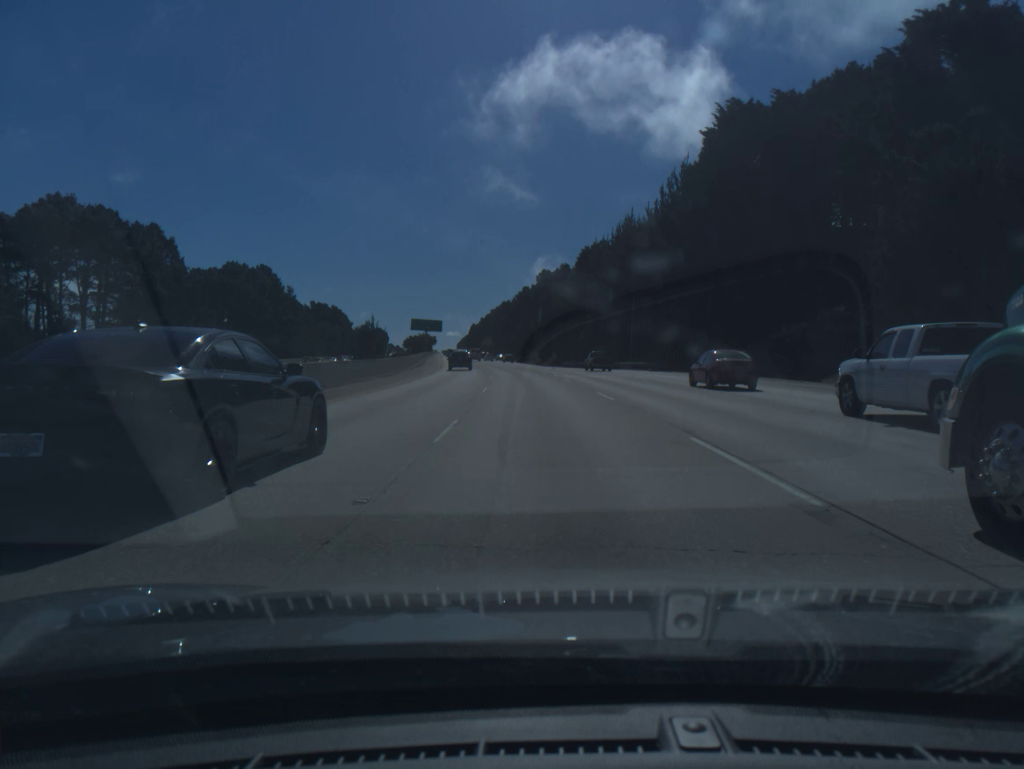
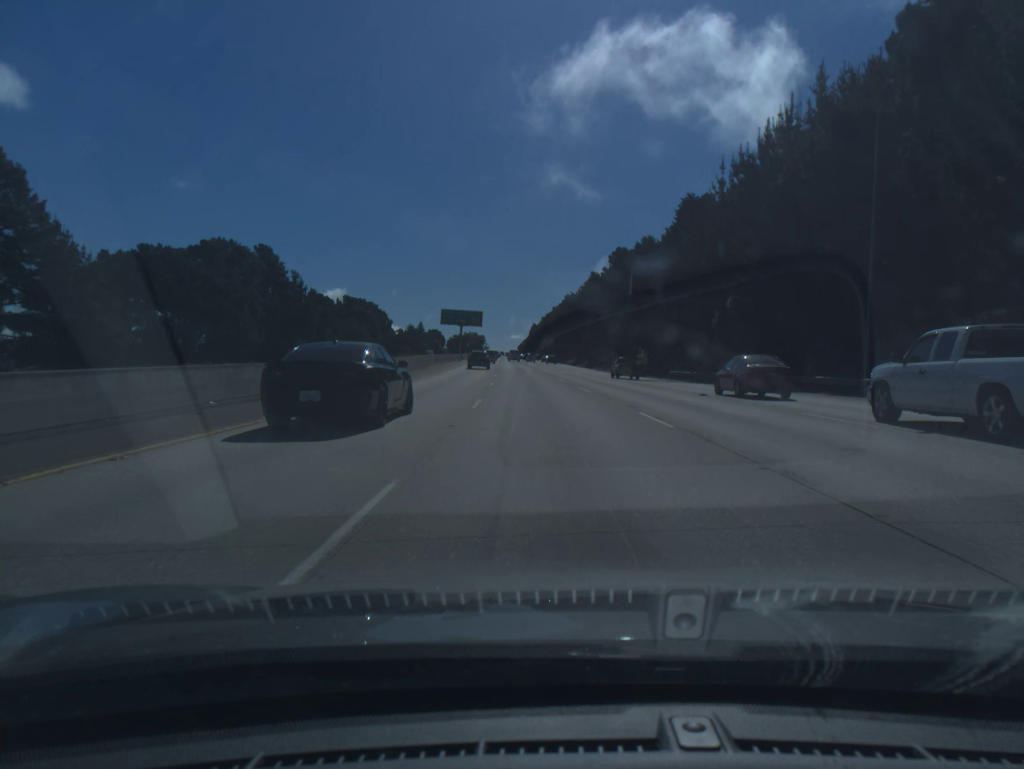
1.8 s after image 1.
(-2.1, +51.0) m; -5°
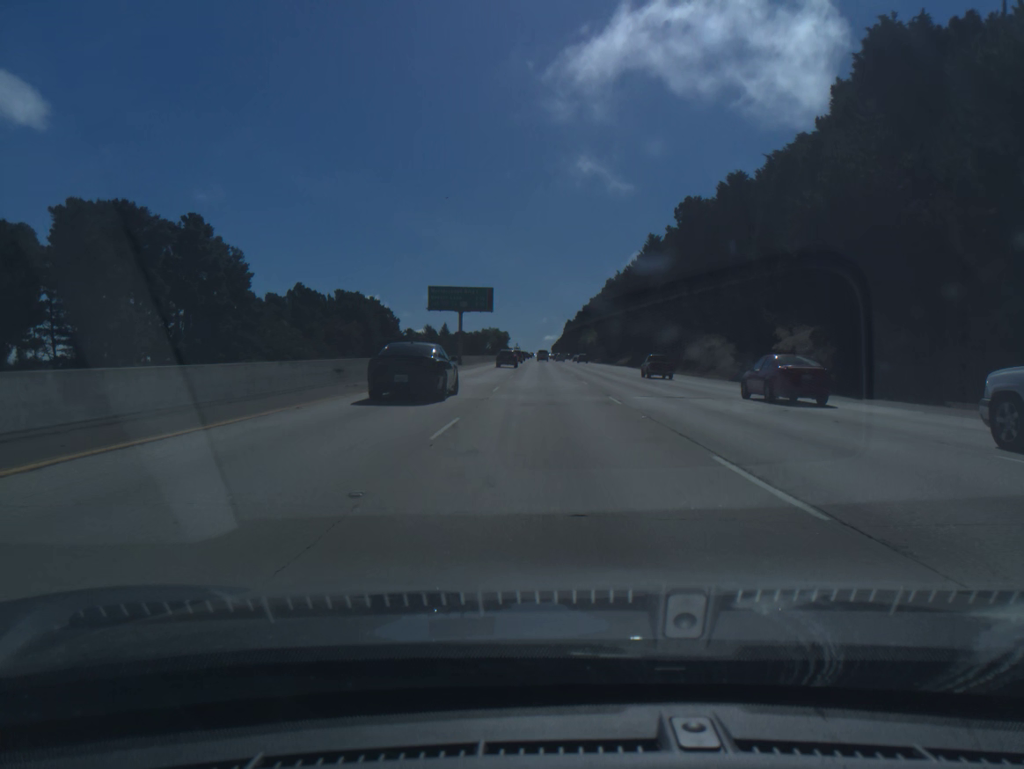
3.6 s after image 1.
(-1.4, +50.9) m; -3°
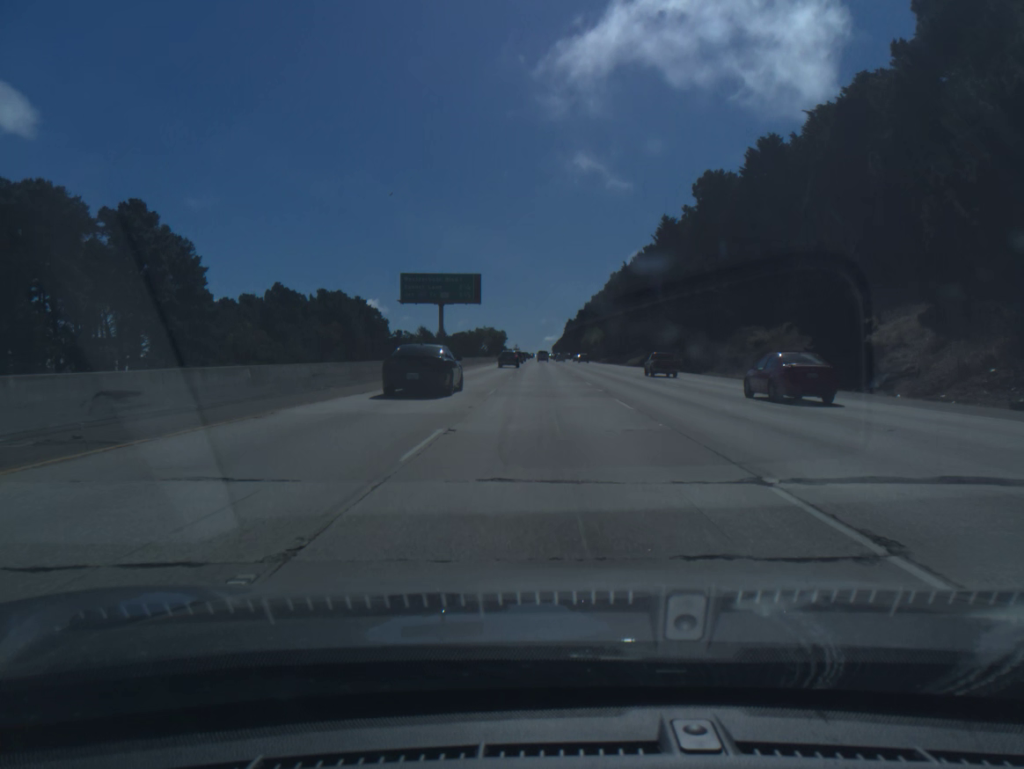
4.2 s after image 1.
(0.0, +17.0) m; 0°
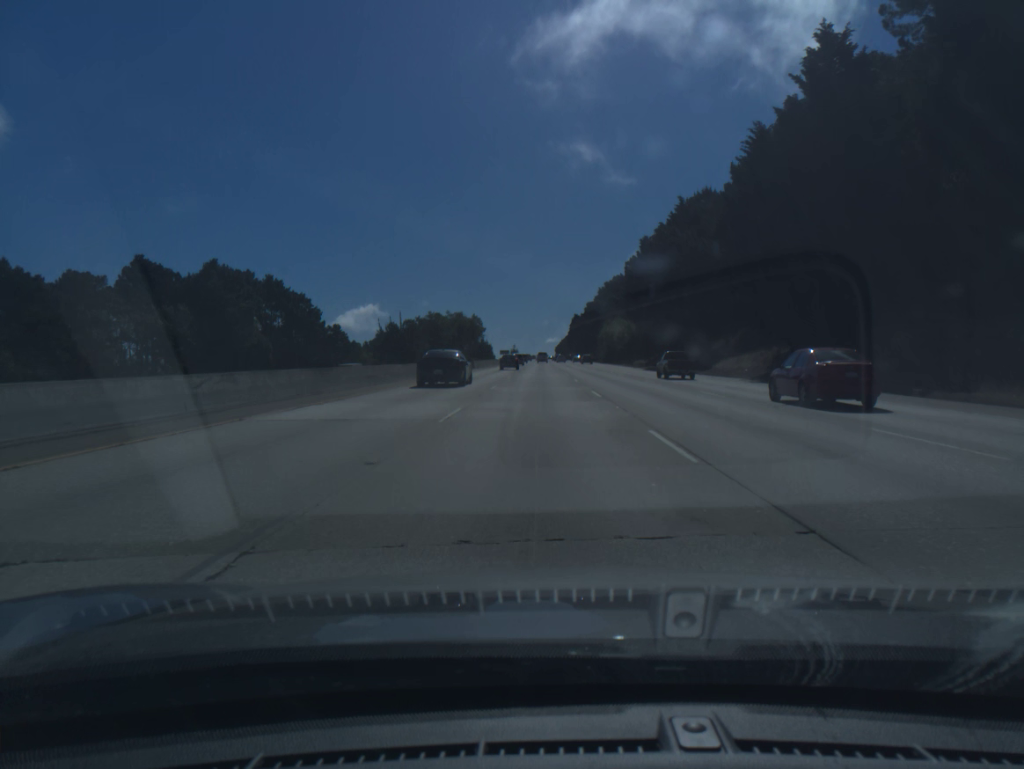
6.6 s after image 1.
(+0.1, +67.8) m; 0°
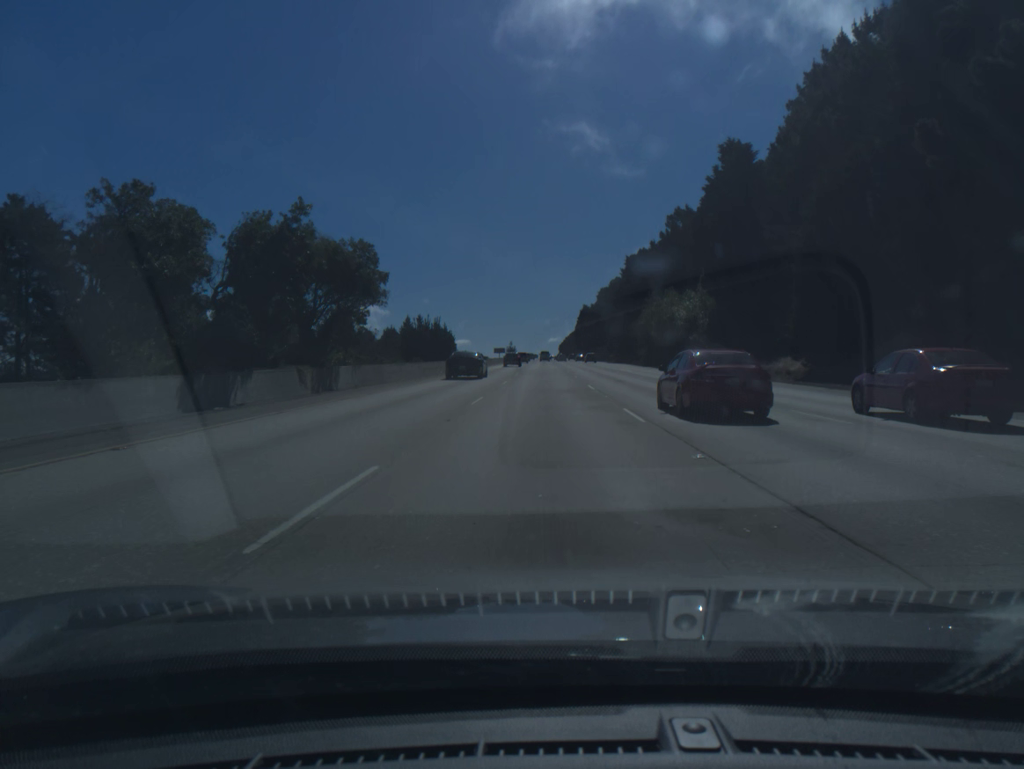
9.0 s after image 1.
(-0.1, +67.8) m; 0°
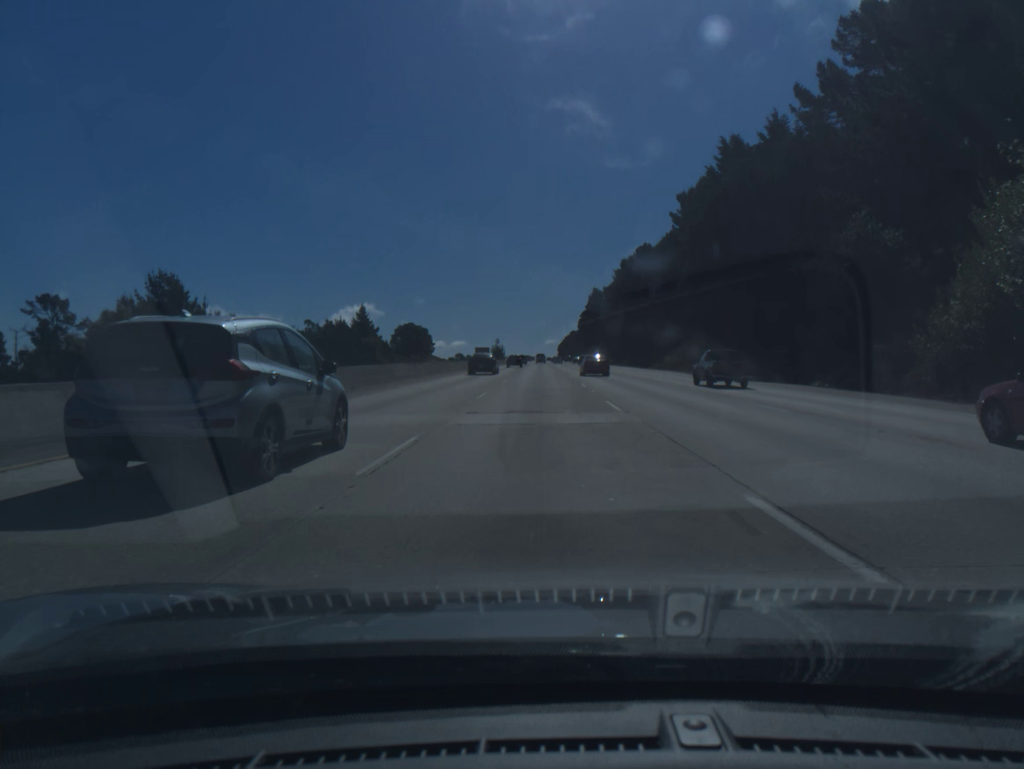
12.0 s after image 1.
(+0.1, +84.6) m; 0°
